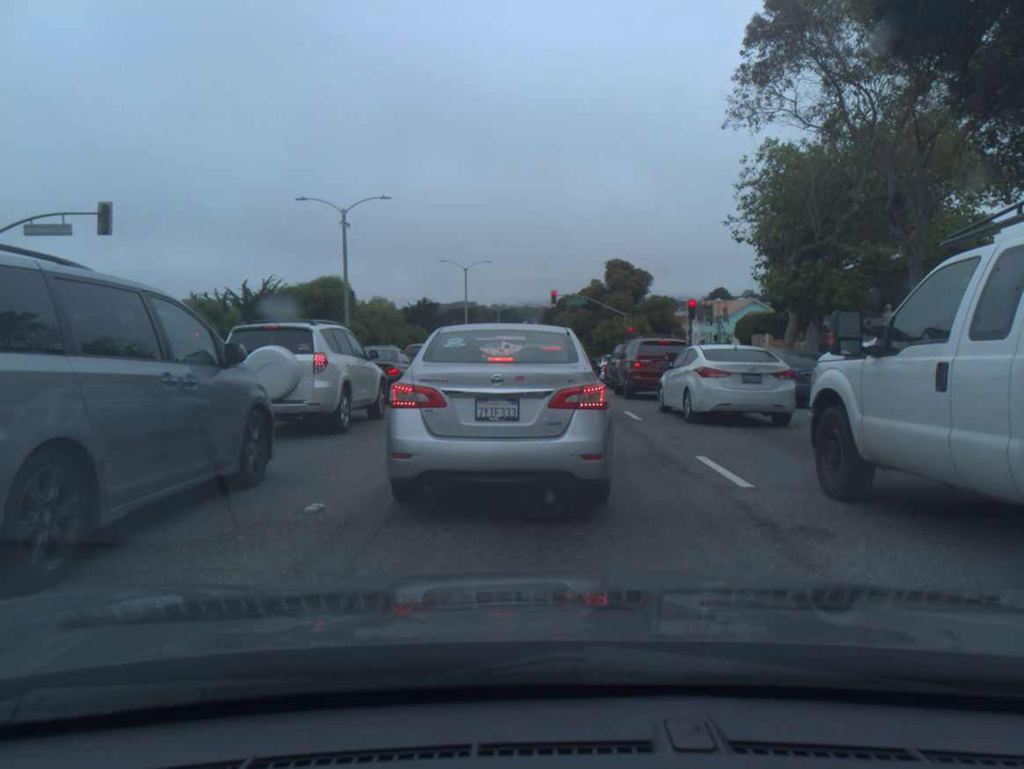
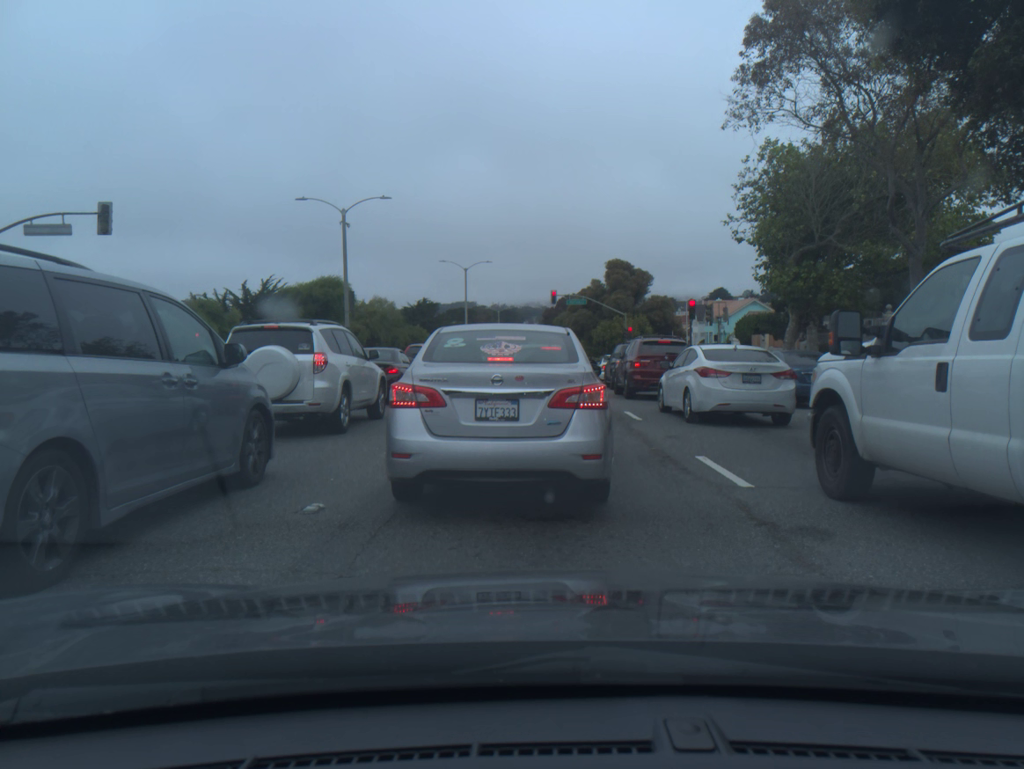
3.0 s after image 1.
(0.0, 0.0) m; 0°
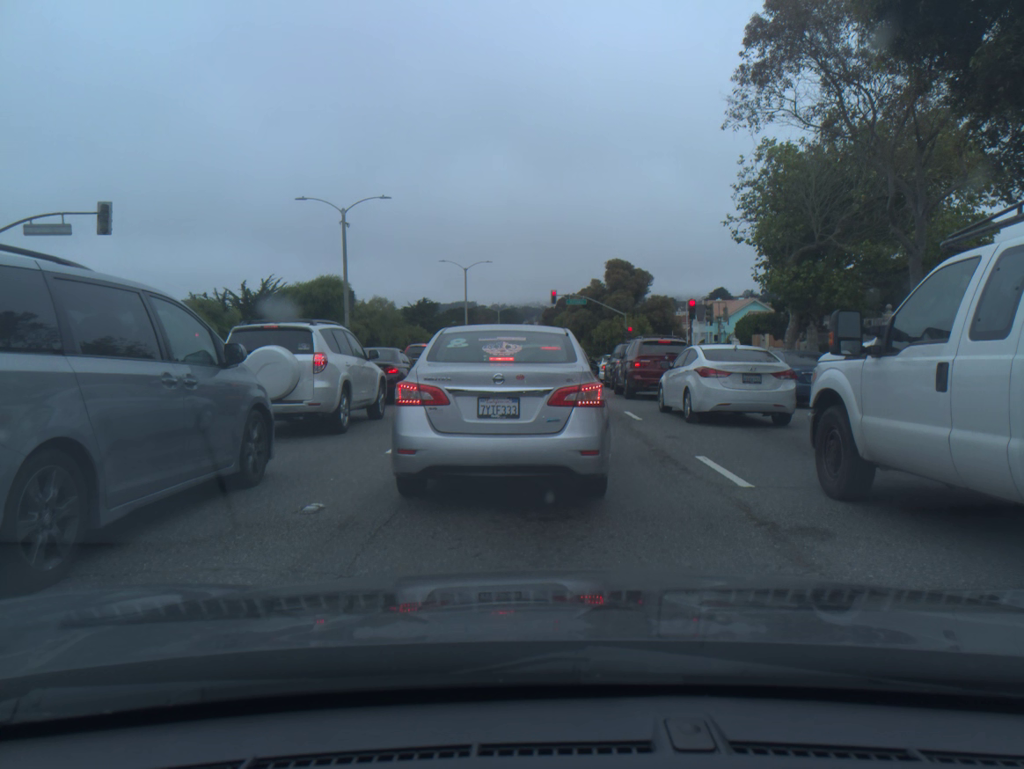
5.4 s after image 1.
(0.0, 0.0) m; 0°
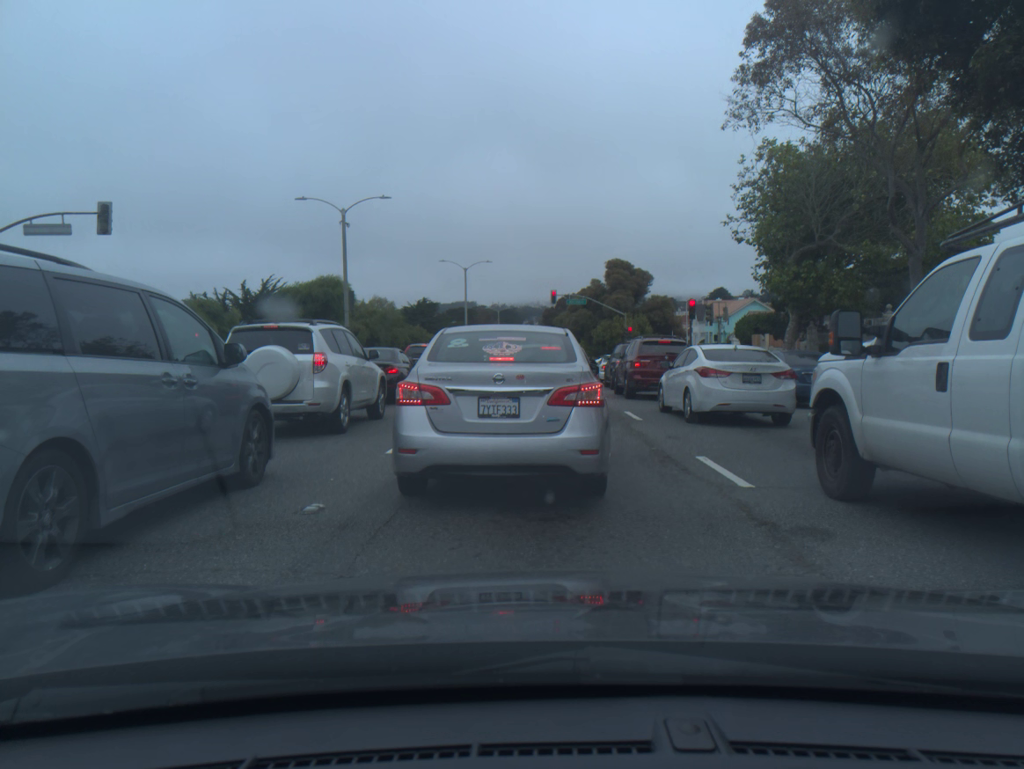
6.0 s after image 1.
(0.0, 0.0) m; 0°
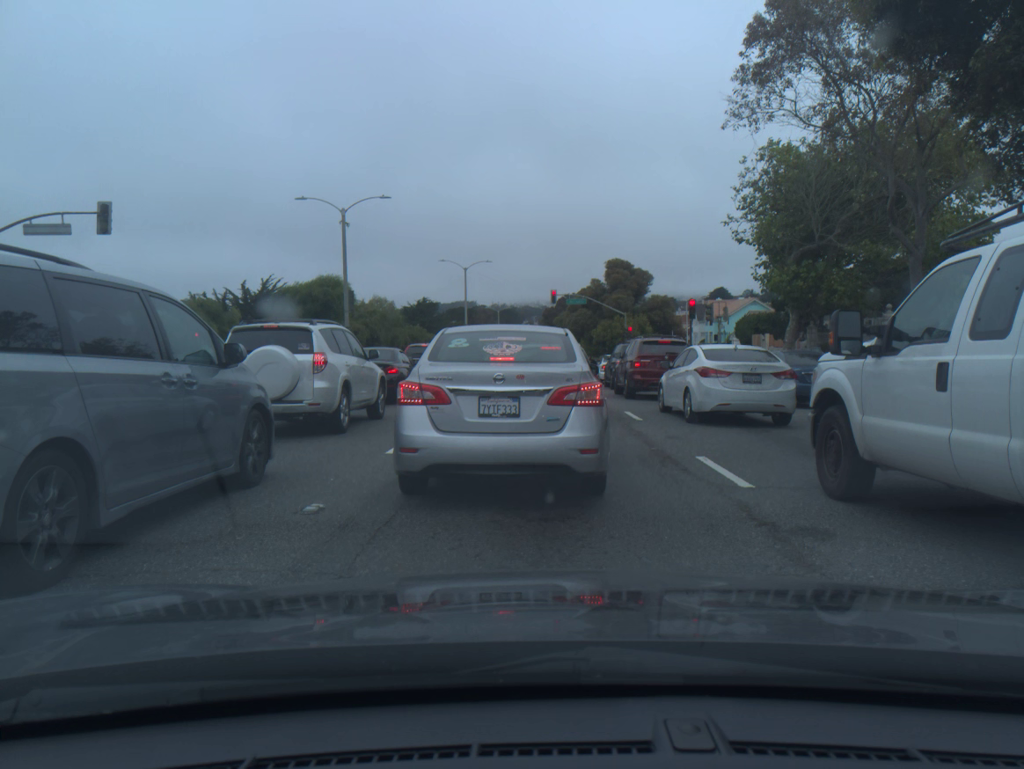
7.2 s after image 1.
(0.0, 0.0) m; 0°
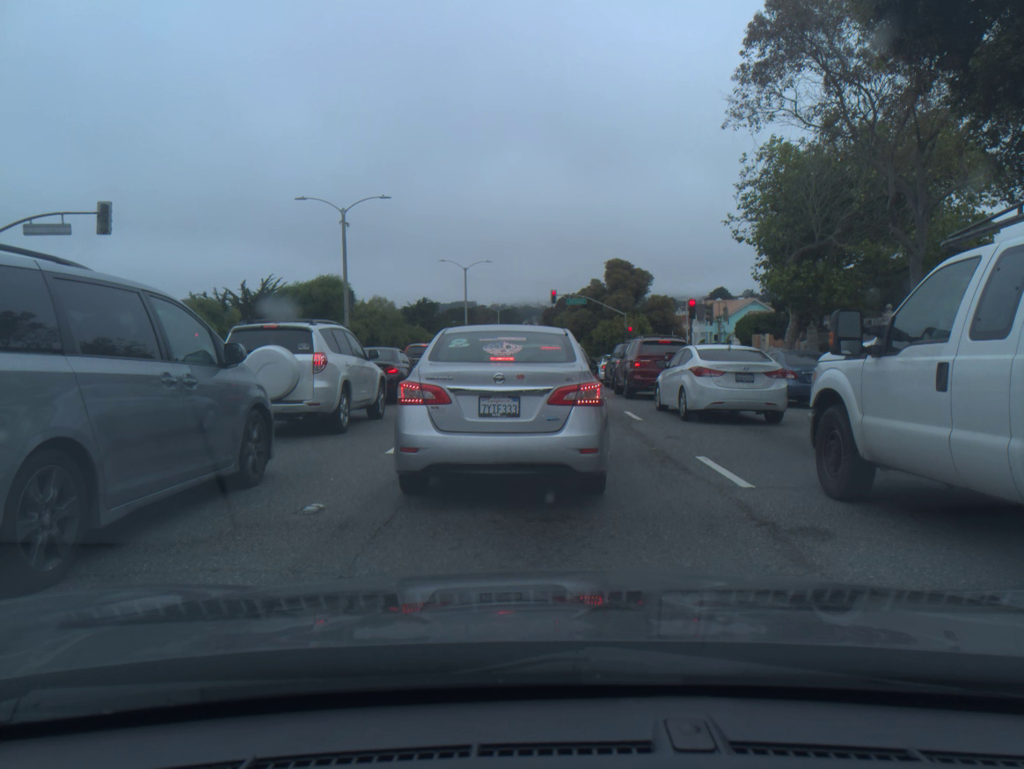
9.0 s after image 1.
(0.0, 0.0) m; 0°
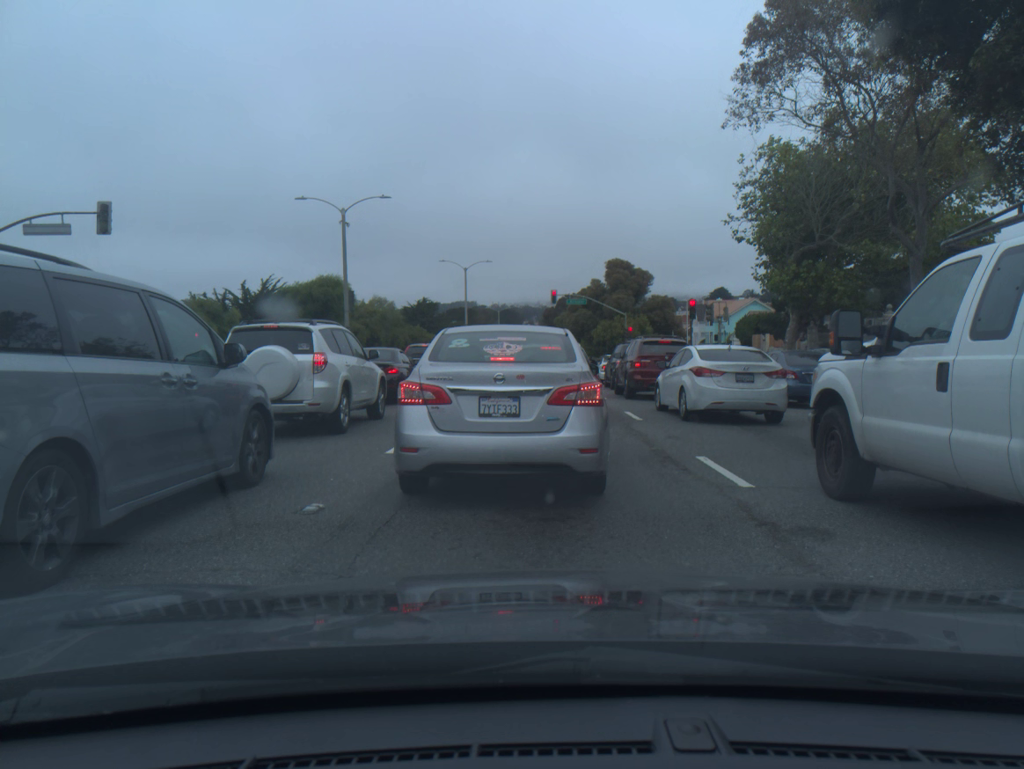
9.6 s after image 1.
(0.0, 0.0) m; 0°
